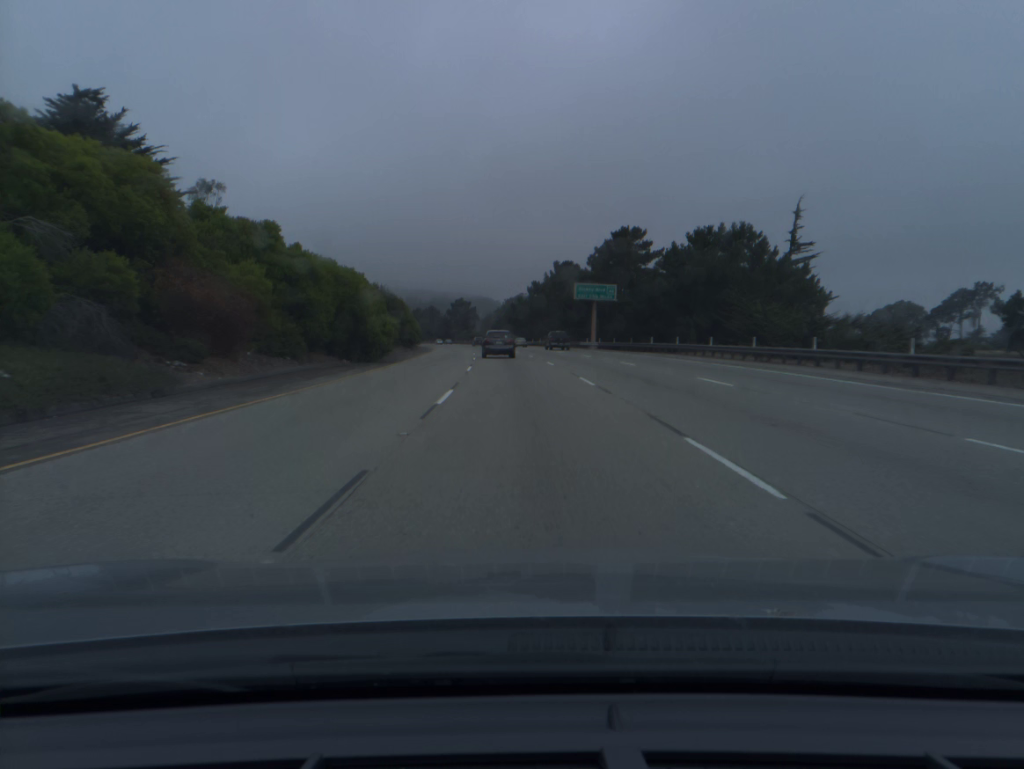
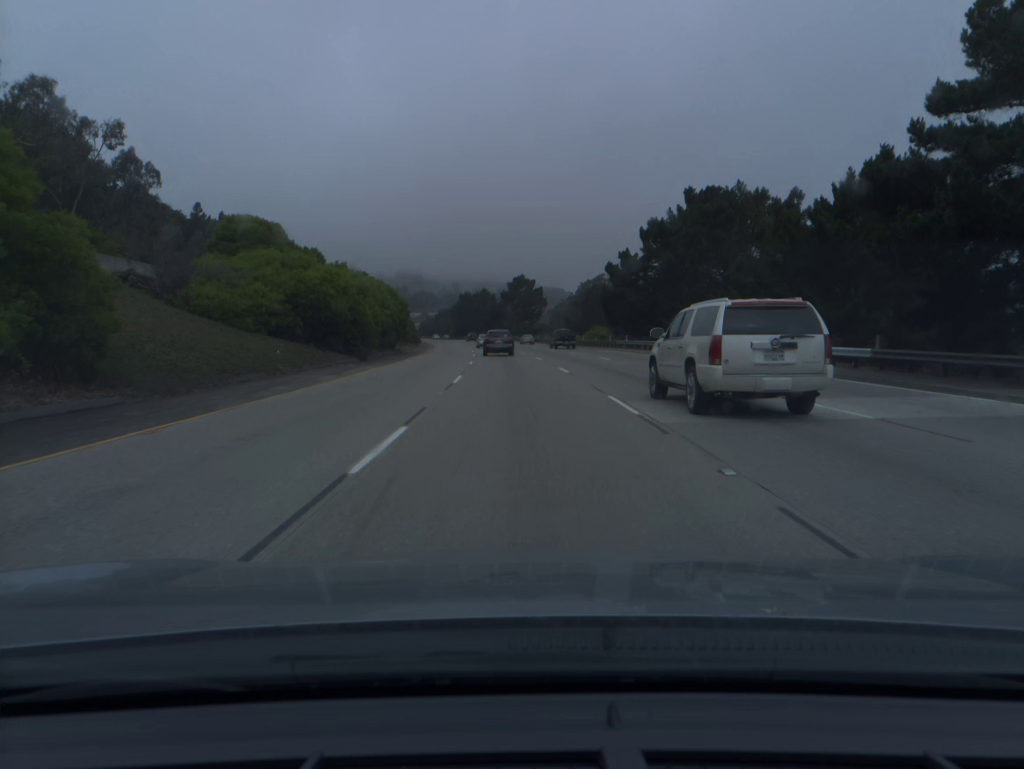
(-3.5, +80.6) m; -5°
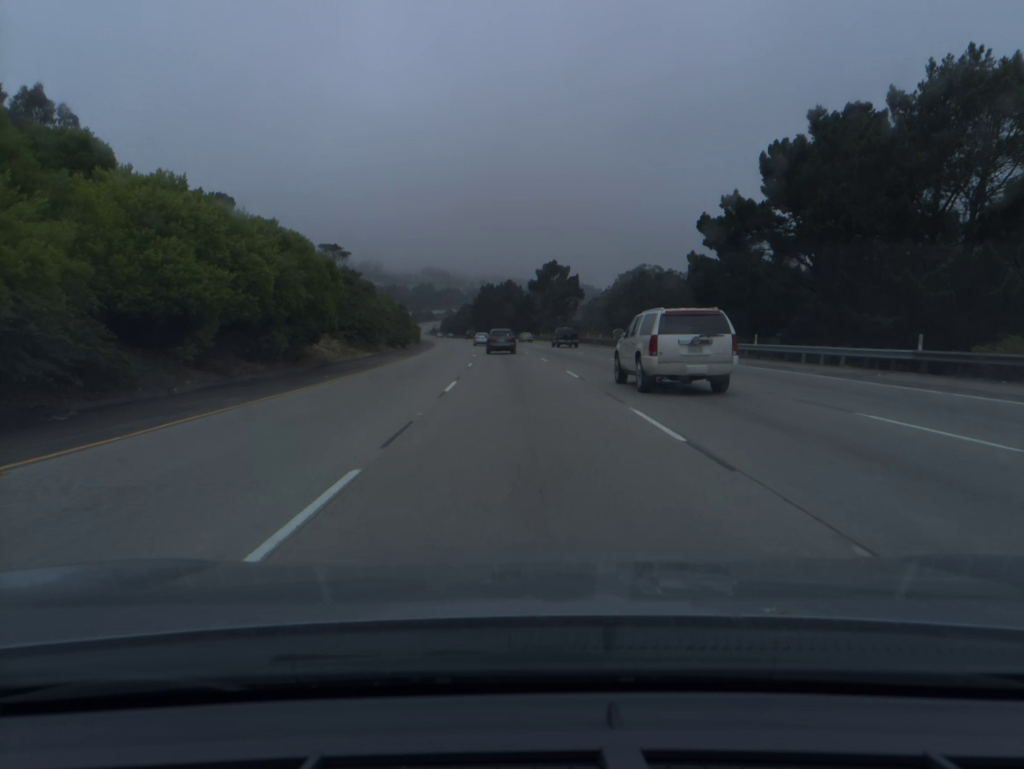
(-0.6, +32.5) m; -2°
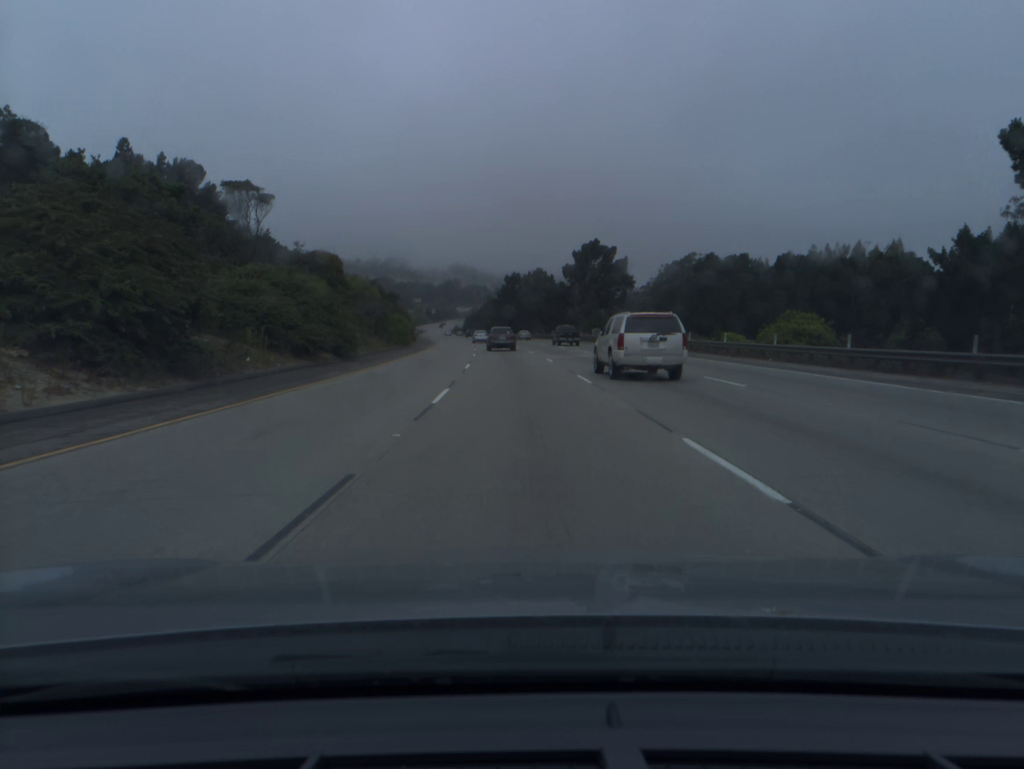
(-0.6, +32.8) m; -2°
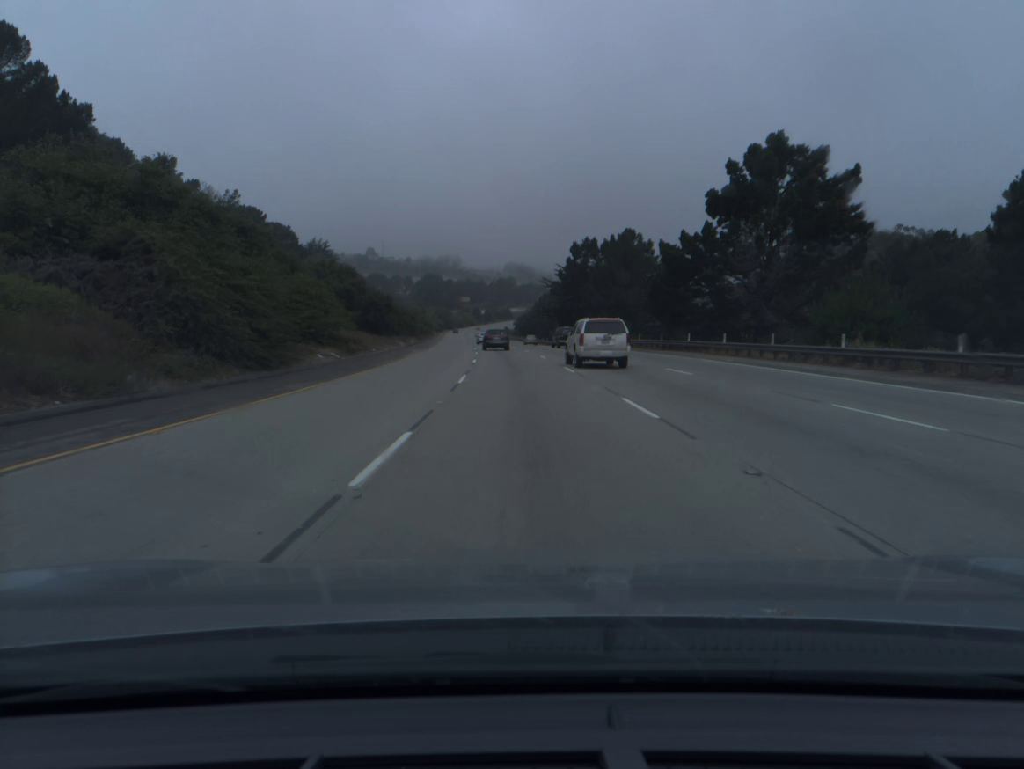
(-2.4, +66.6) m; -4°
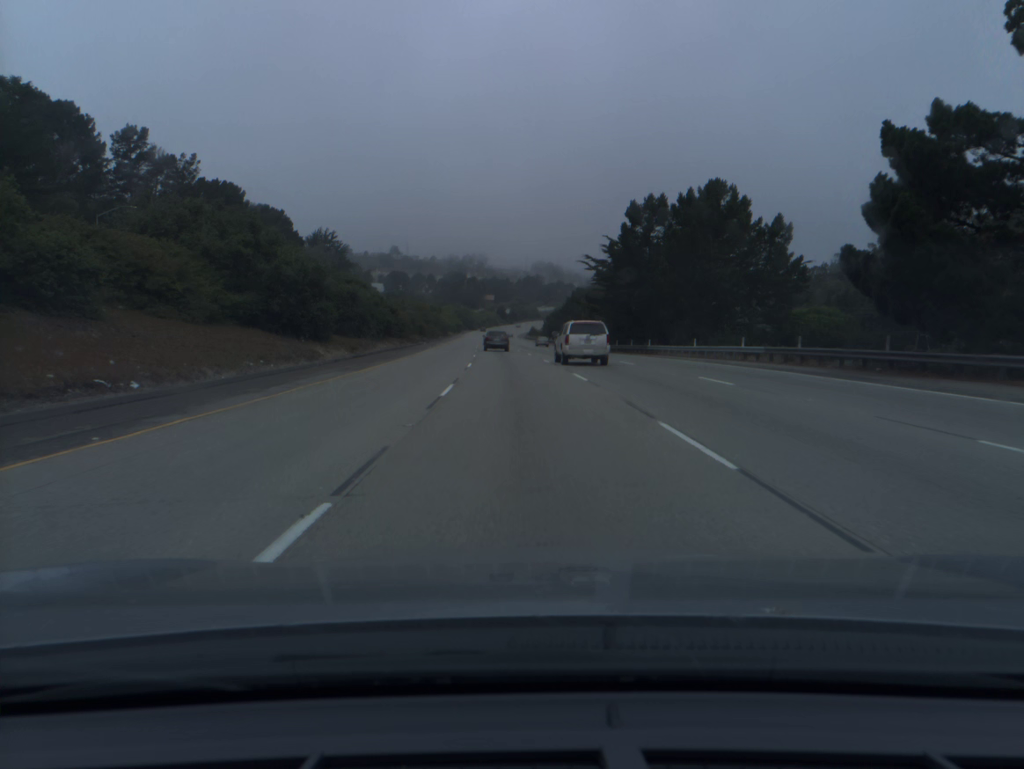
(-0.6, +33.8) m; -2°
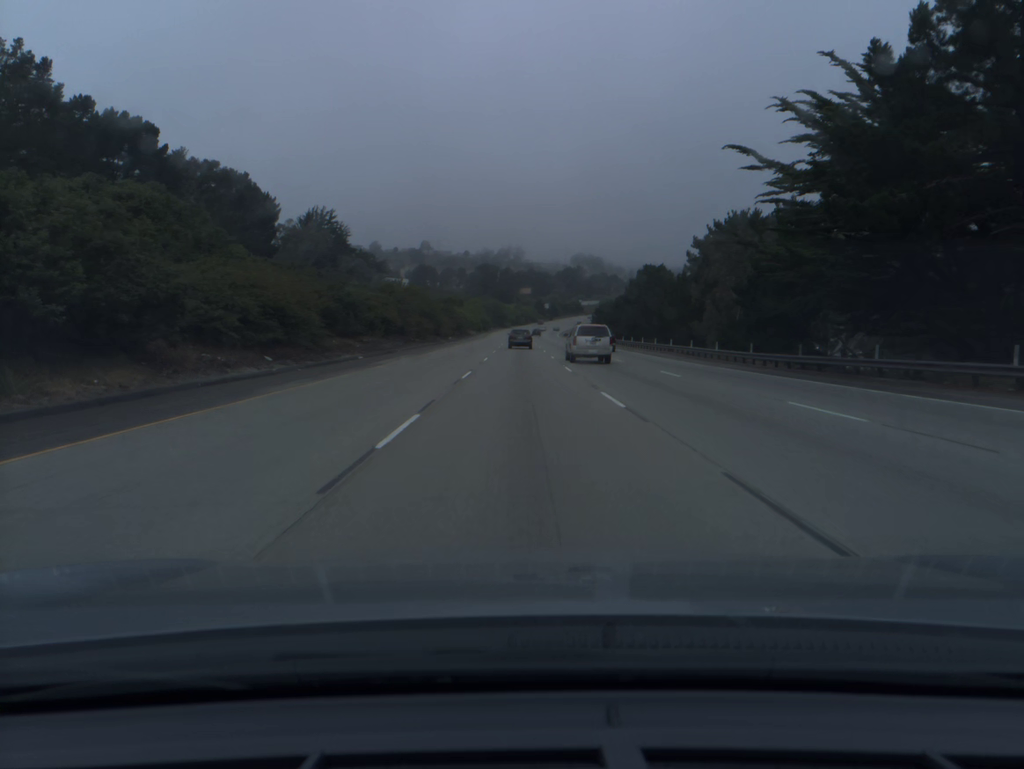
(-1.3, +51.3) m; -3°
